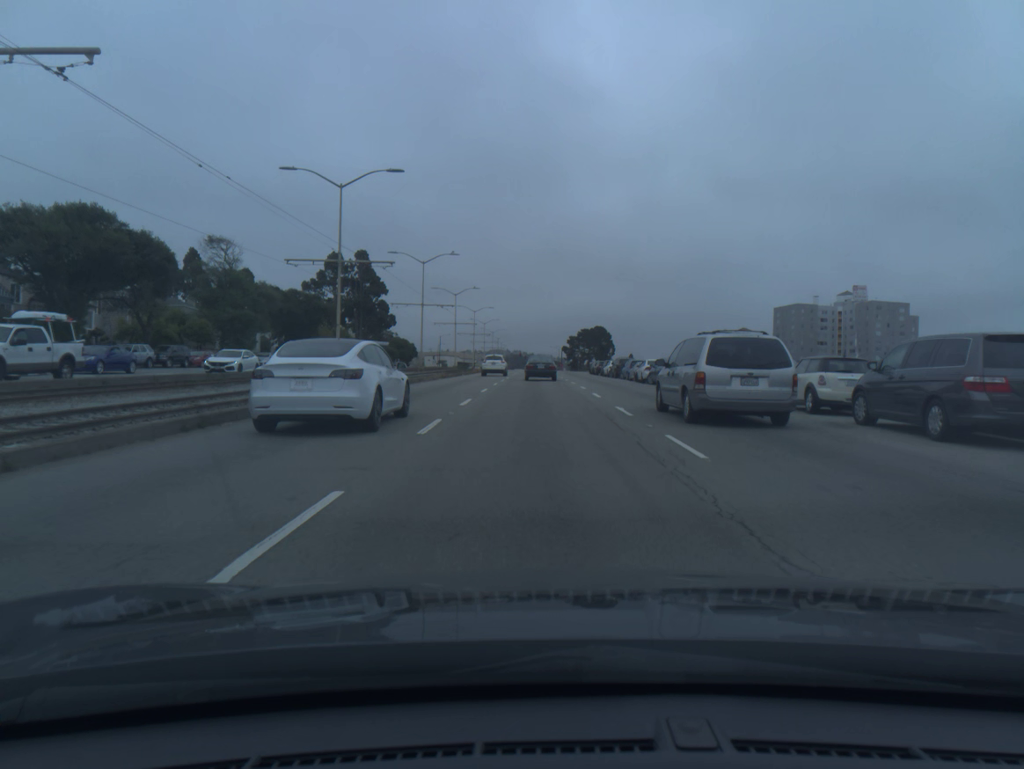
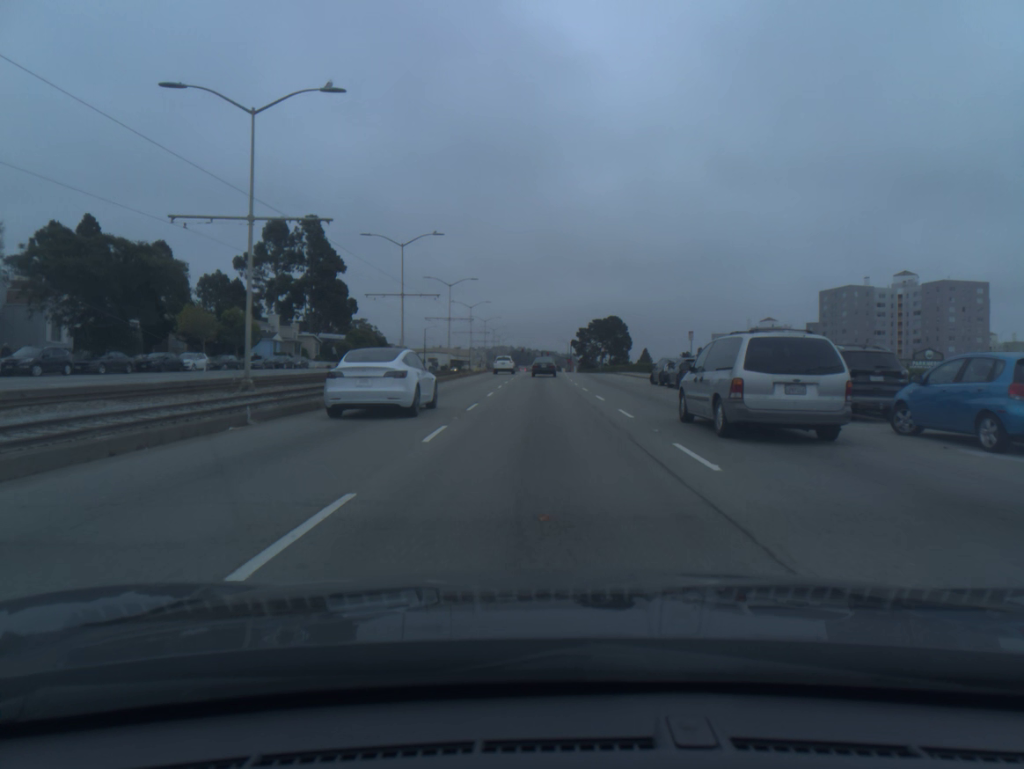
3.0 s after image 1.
(-0.3, +44.0) m; 0°
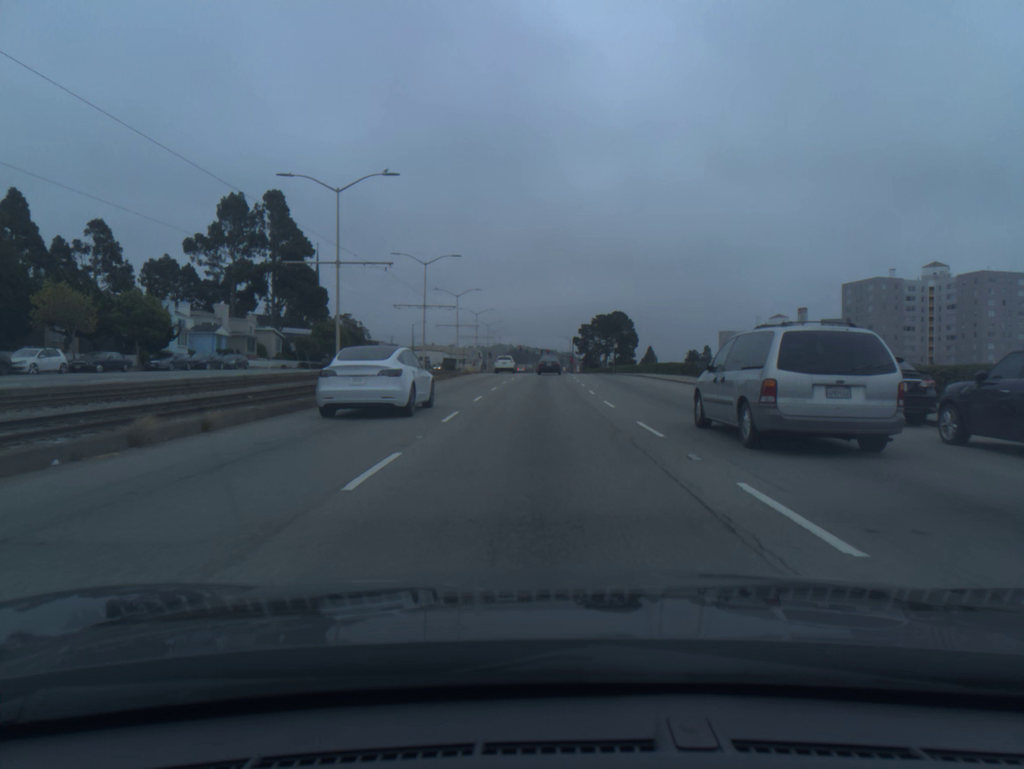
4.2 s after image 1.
(0.0, +19.1) m; 0°
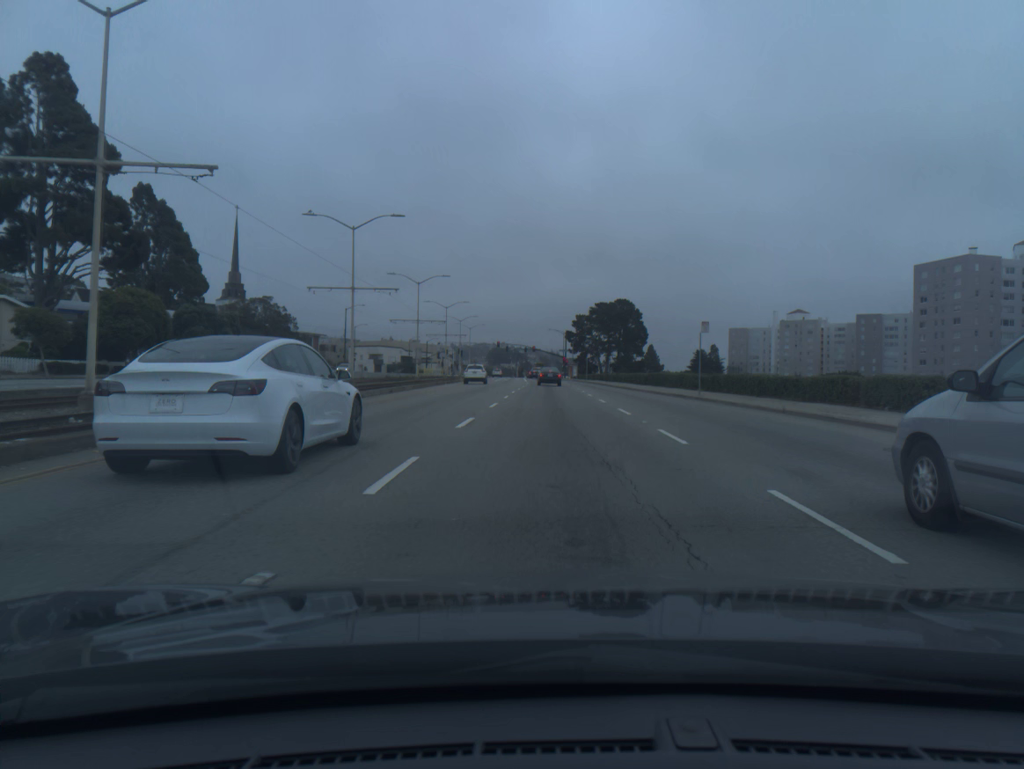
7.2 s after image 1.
(+0.1, +51.5) m; +1°
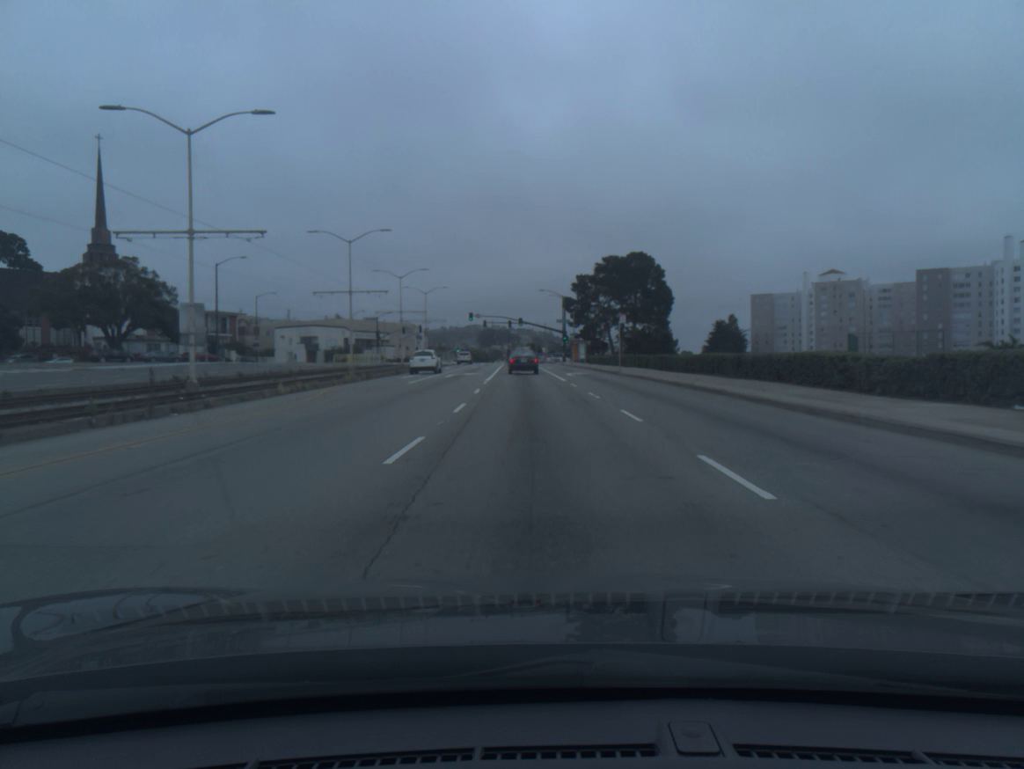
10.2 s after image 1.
(+0.7, +50.2) m; +1°
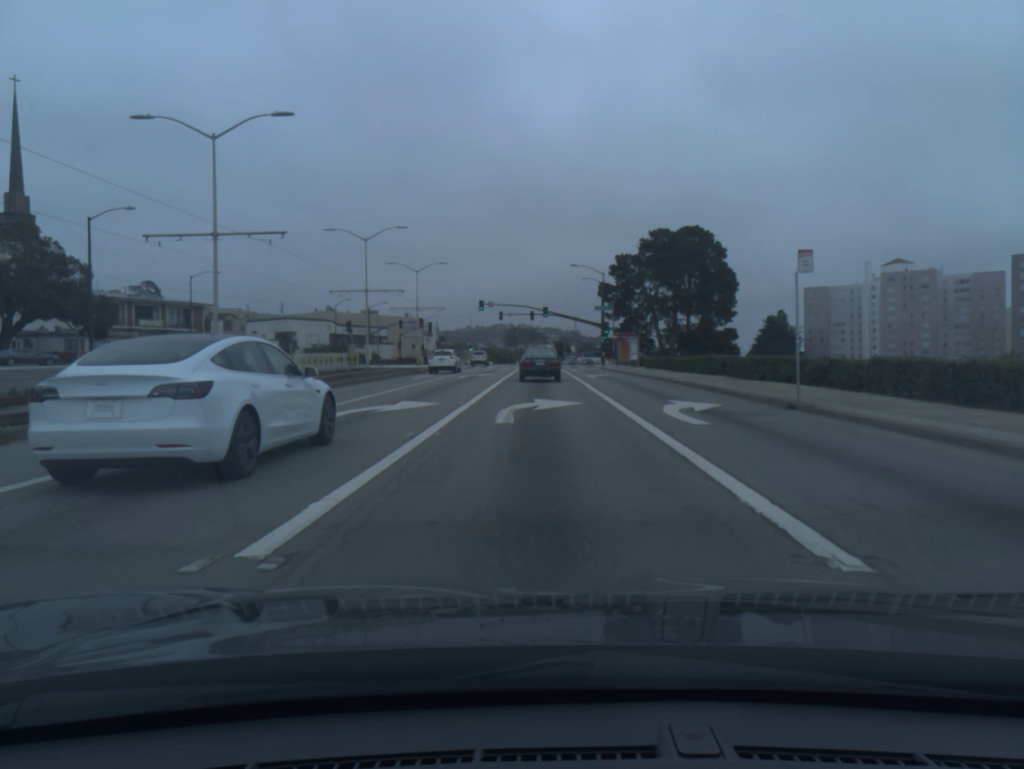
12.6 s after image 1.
(-0.5, +29.9) m; -2°
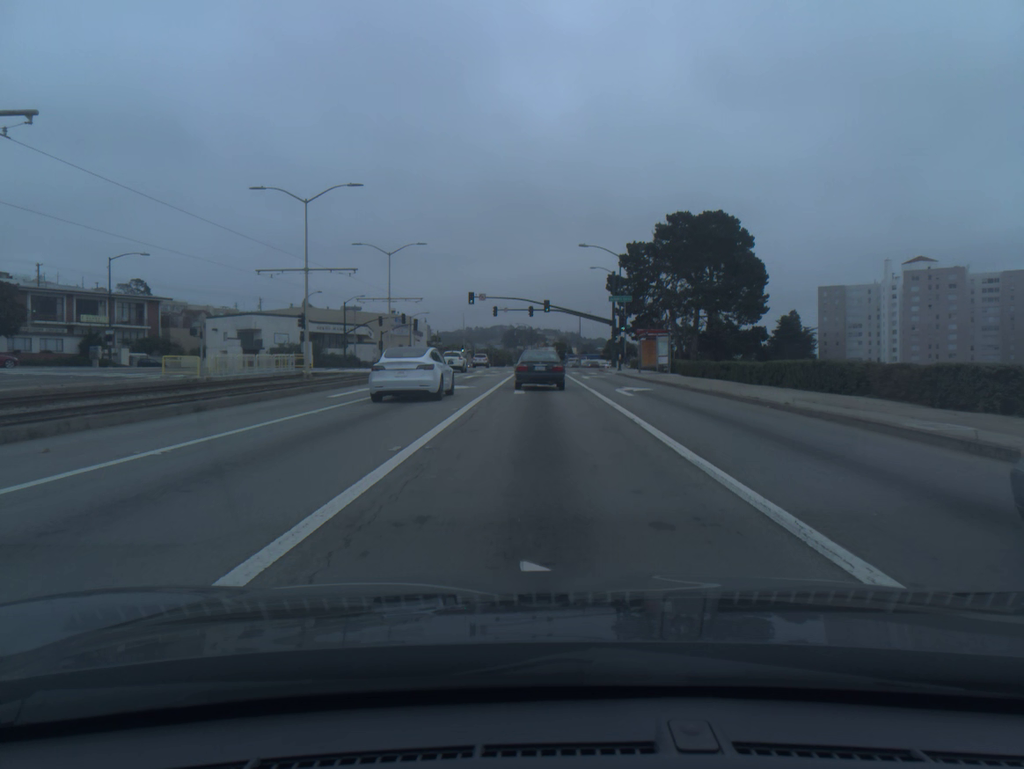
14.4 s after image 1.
(0.0, +15.9) m; 0°
